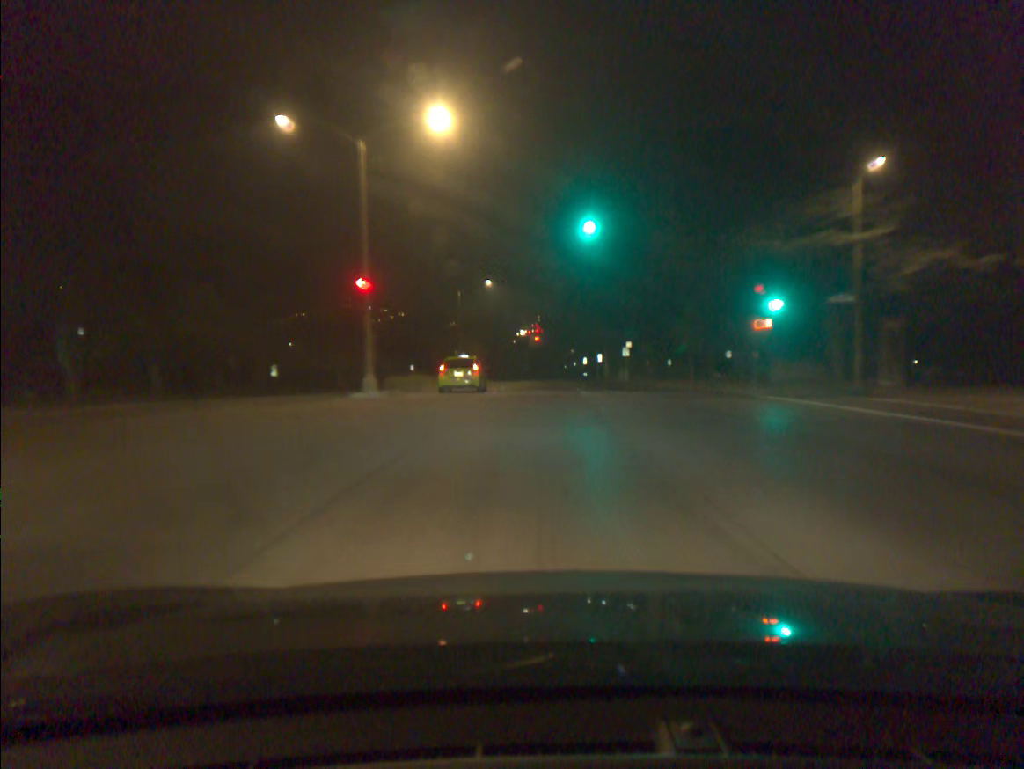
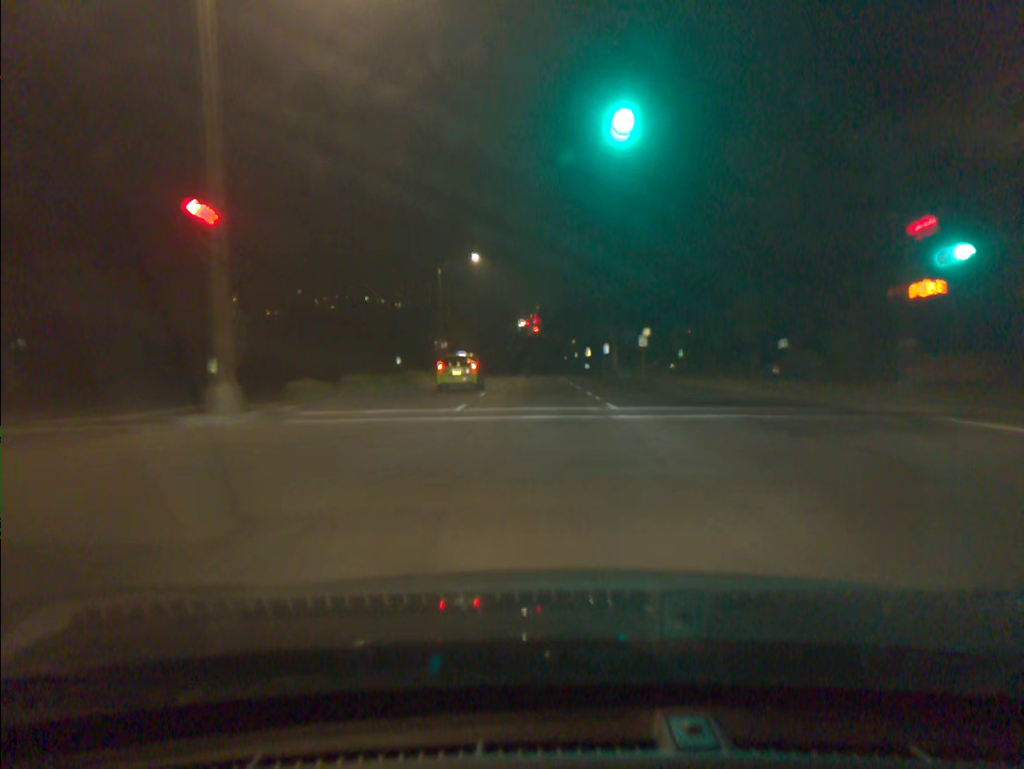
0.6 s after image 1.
(0.0, +13.1) m; 0°
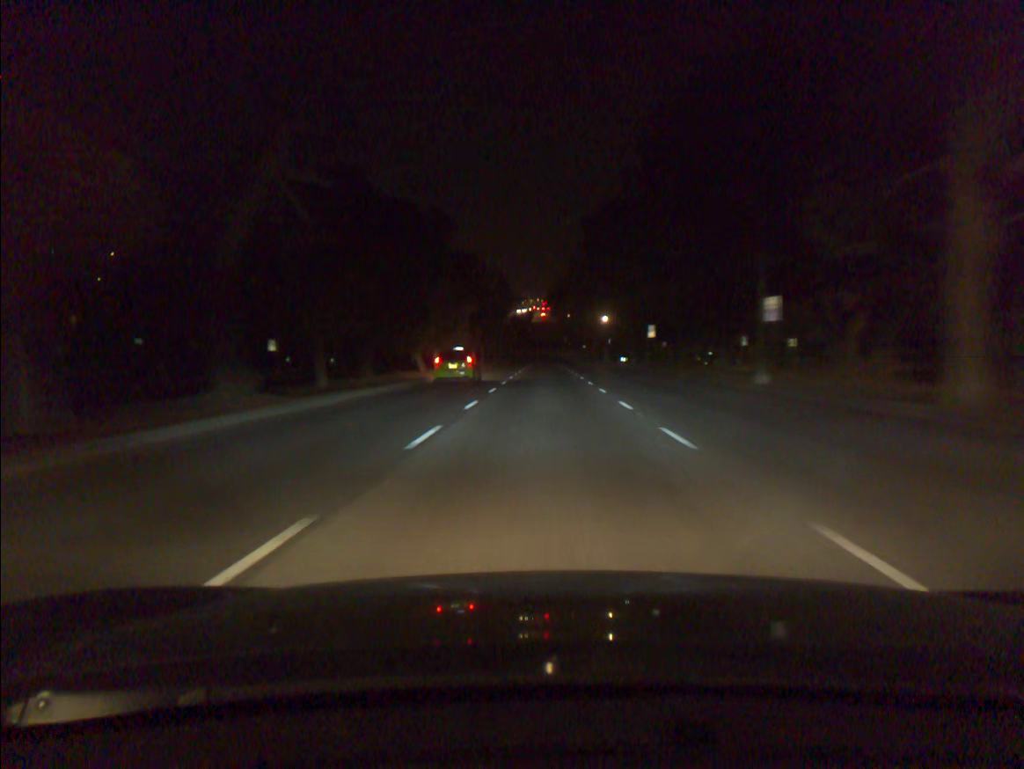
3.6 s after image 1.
(-0.5, +66.6) m; 0°
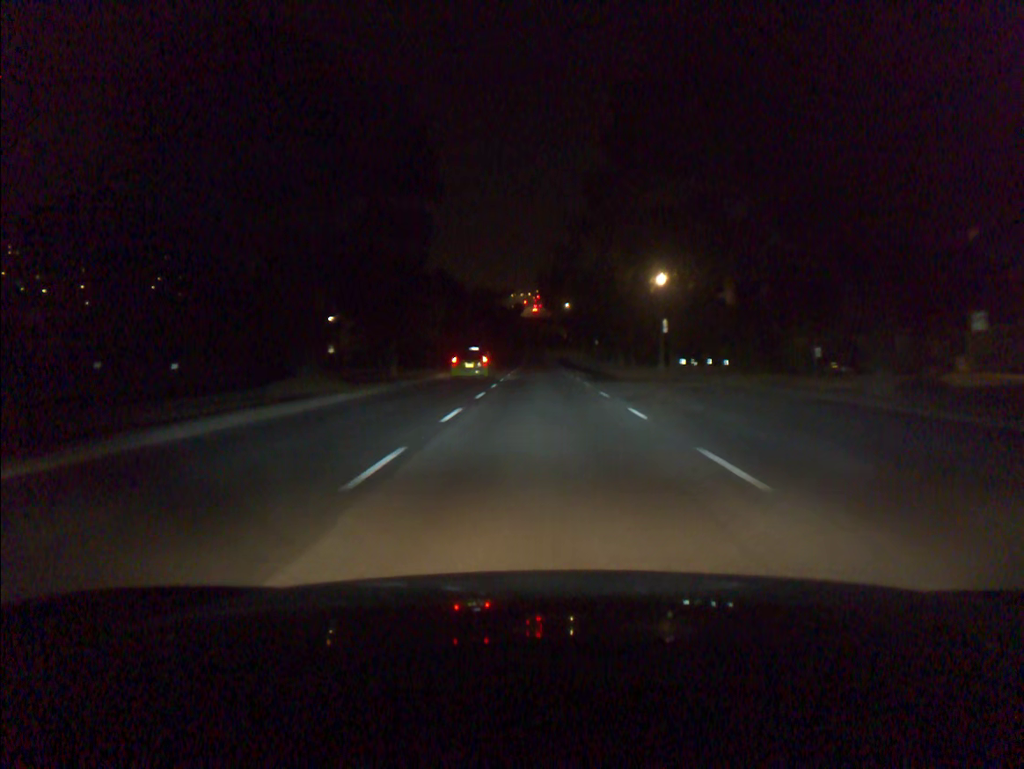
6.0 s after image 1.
(+0.1, +54.2) m; +1°
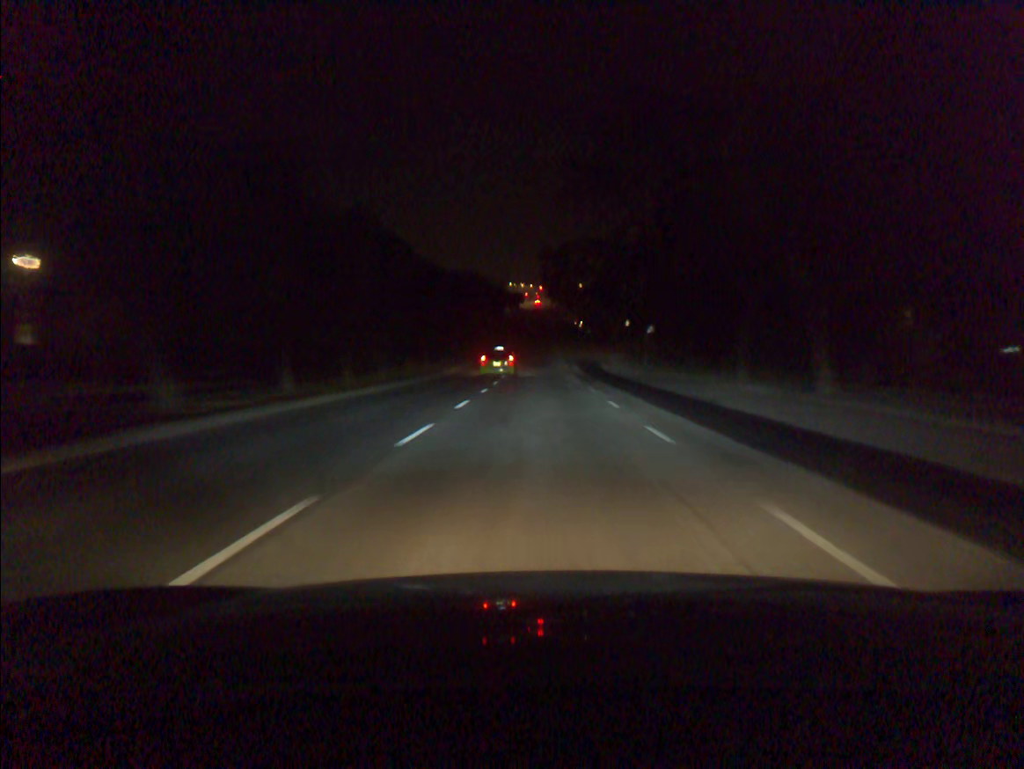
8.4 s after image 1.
(-0.2, +54.5) m; 0°
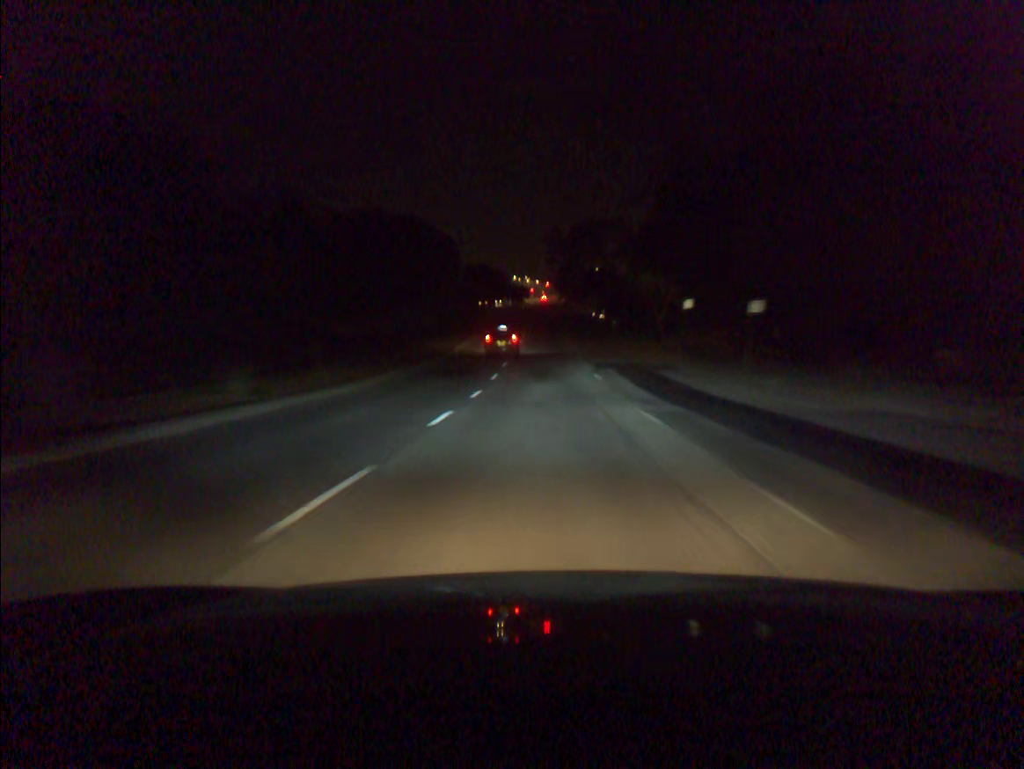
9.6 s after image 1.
(-0.1, +27.4) m; 0°
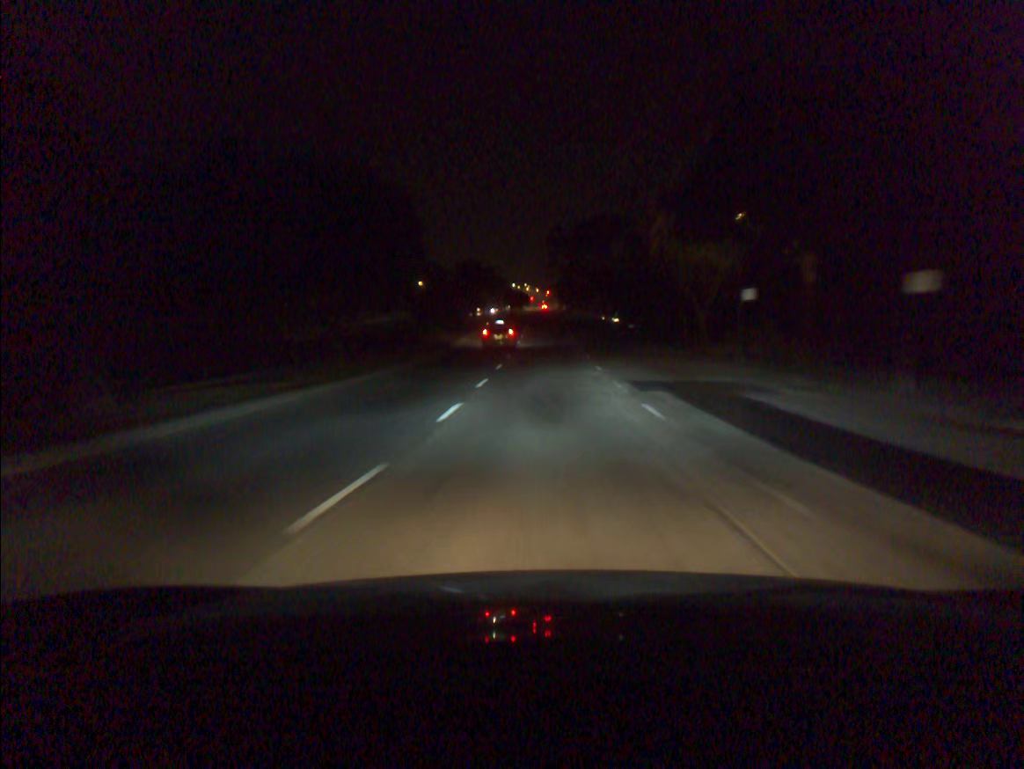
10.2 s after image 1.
(0.0, +13.8) m; 0°
